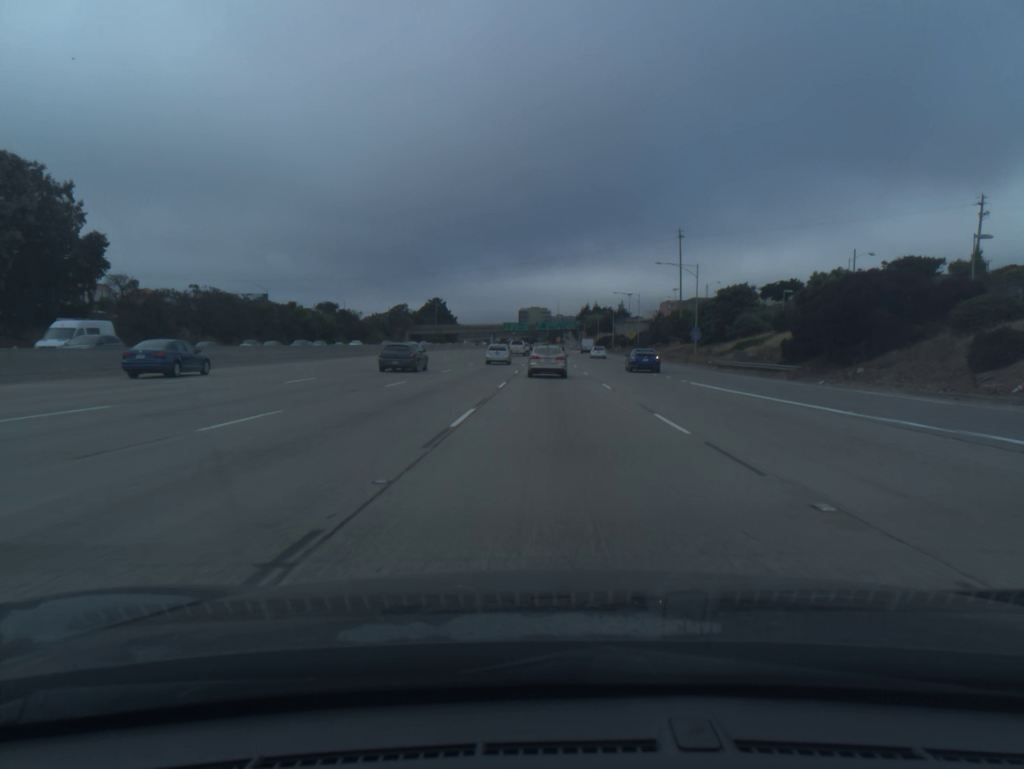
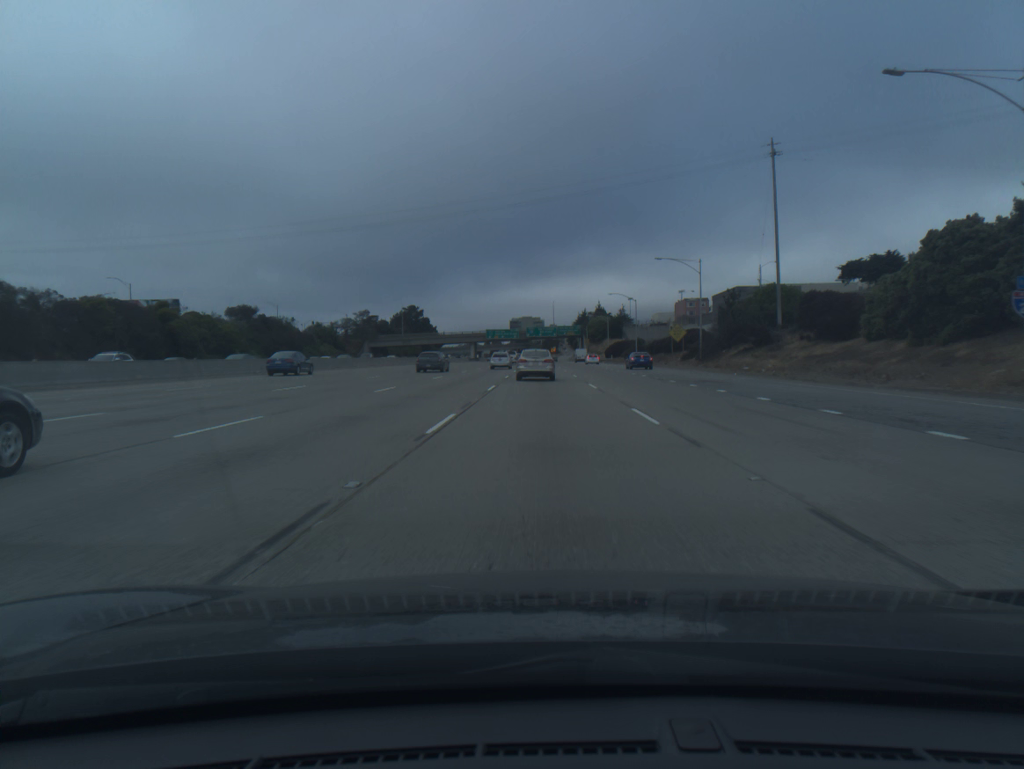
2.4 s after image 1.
(+0.4, +56.5) m; 0°
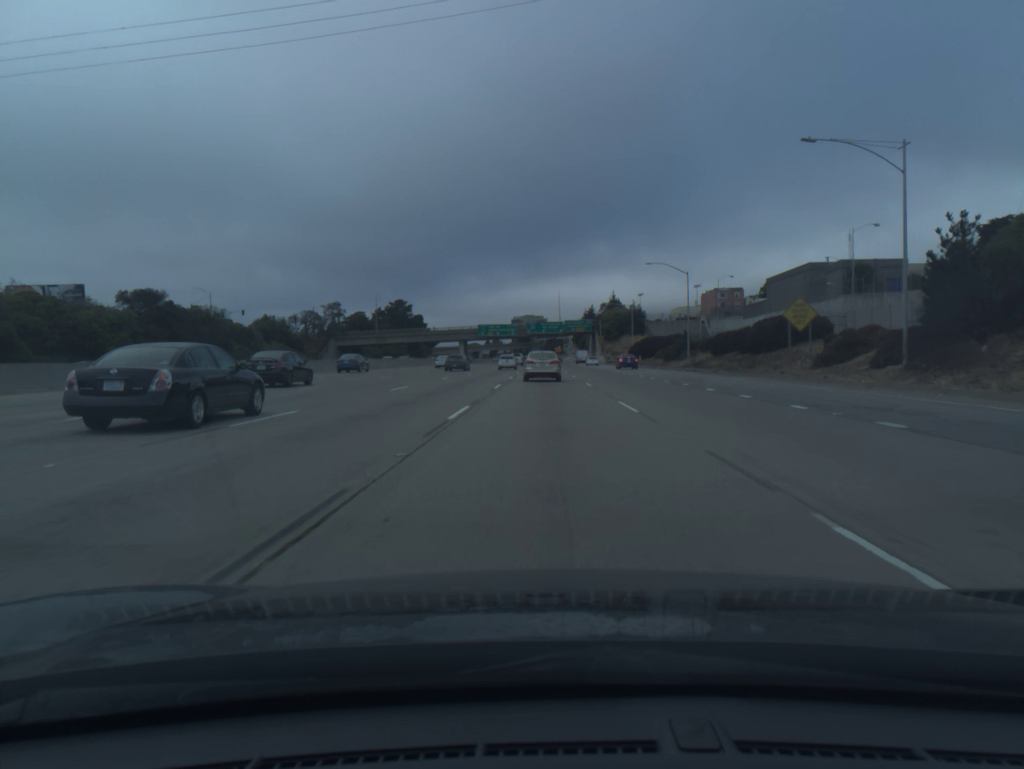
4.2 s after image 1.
(-0.2, +40.9) m; 0°
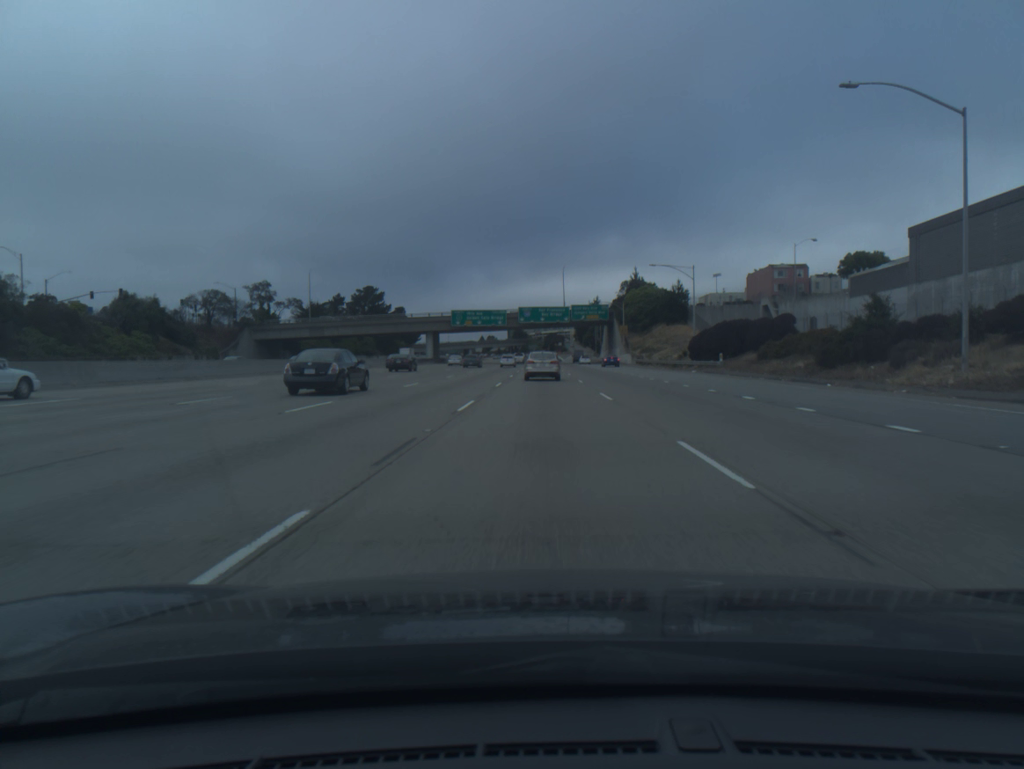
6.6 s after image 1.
(+0.1, +53.2) m; 0°
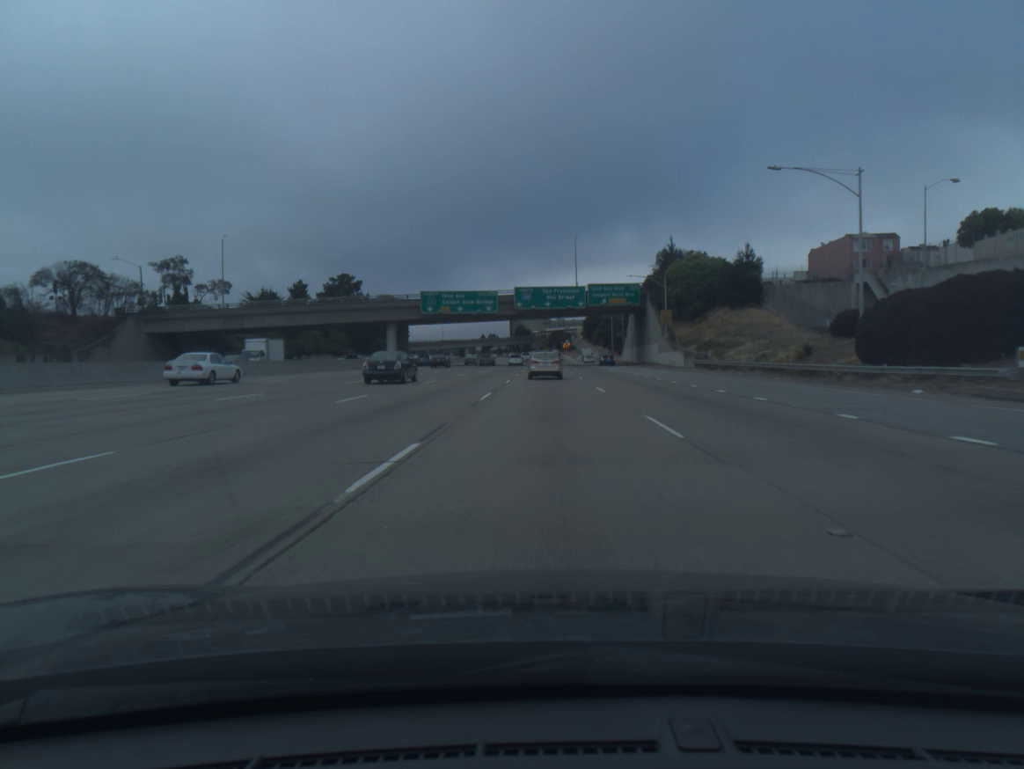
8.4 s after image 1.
(-0.1, +39.3) m; 0°
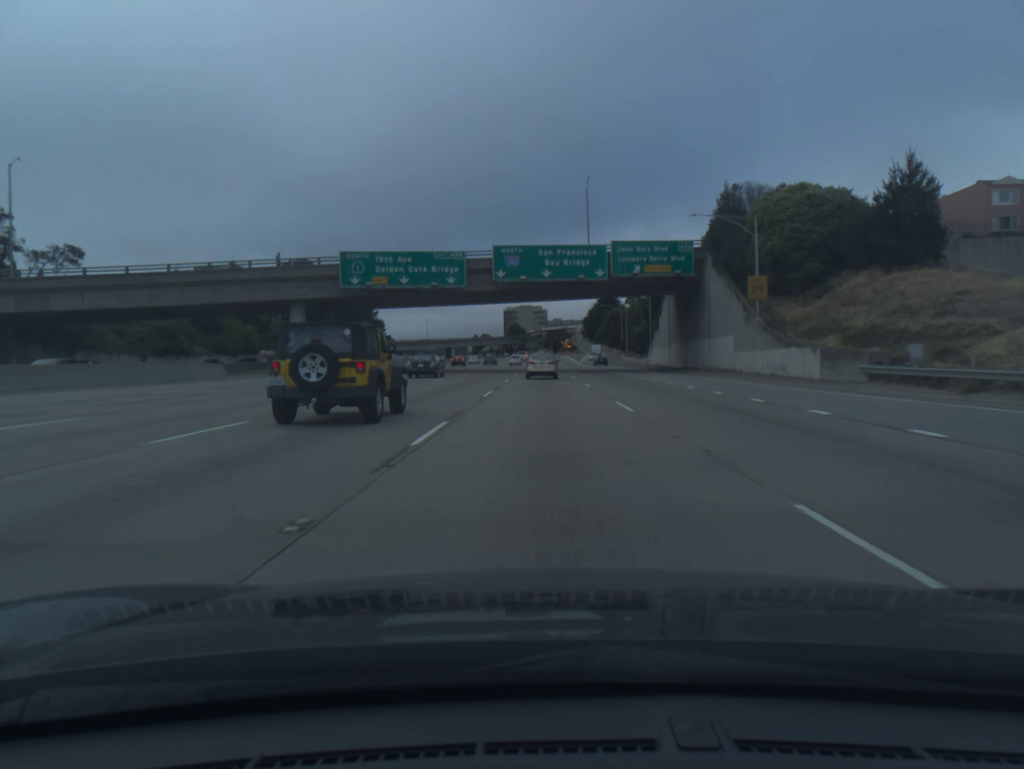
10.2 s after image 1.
(+0.1, +38.3) m; 0°
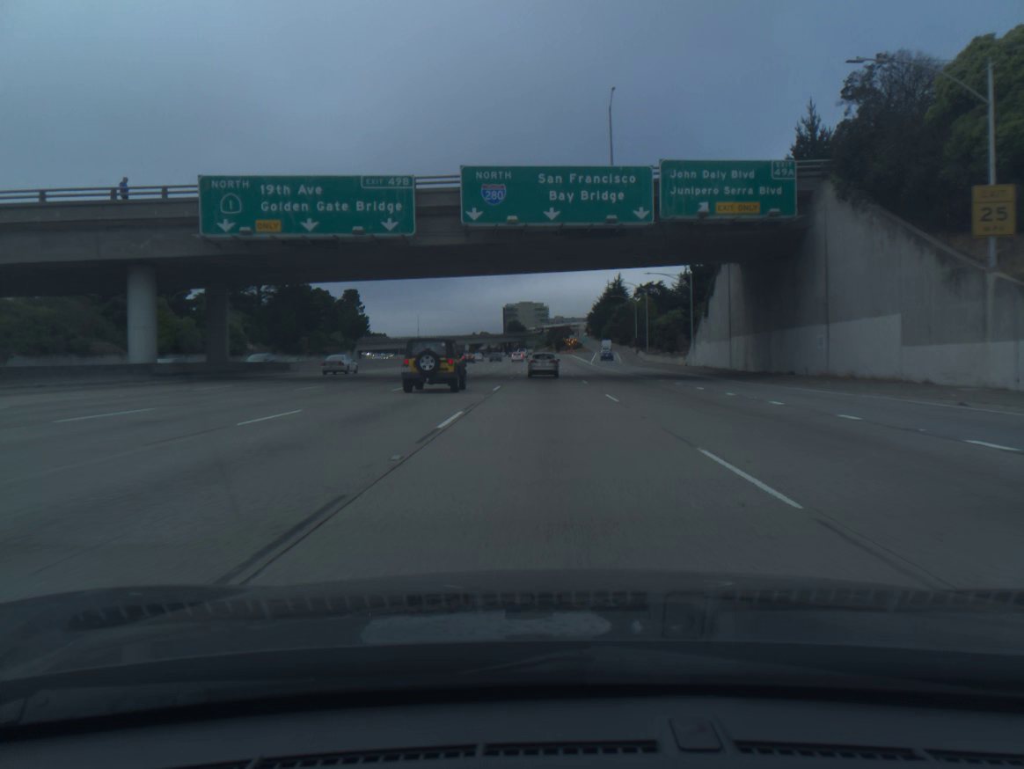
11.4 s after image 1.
(0.0, +25.5) m; 0°
